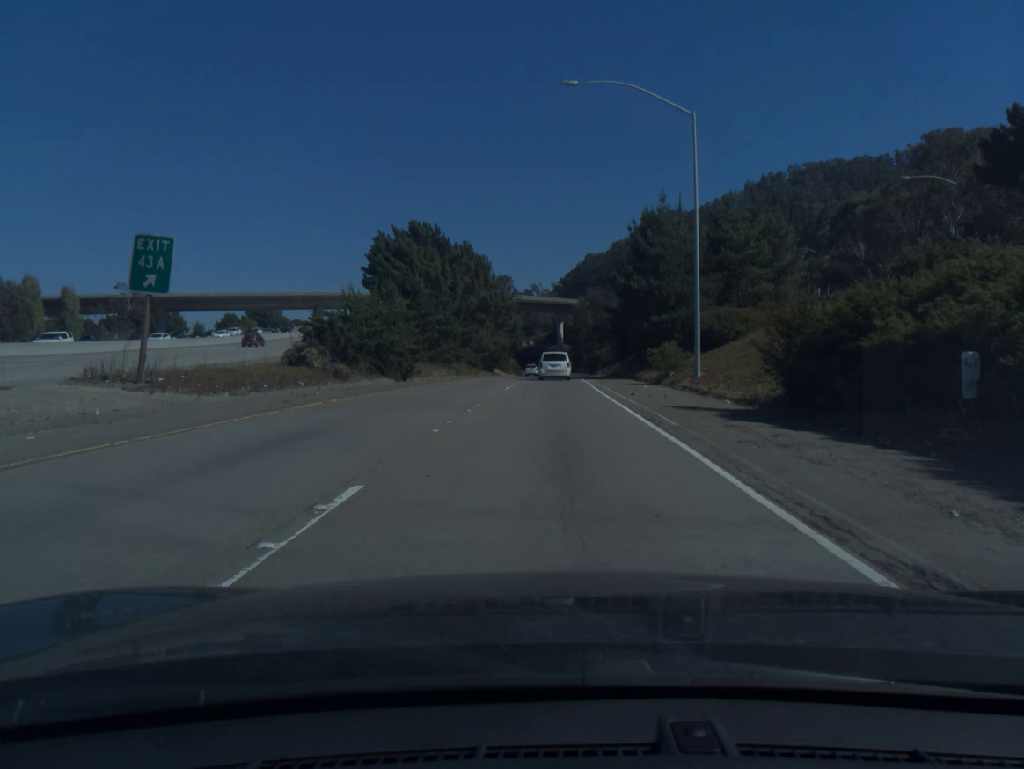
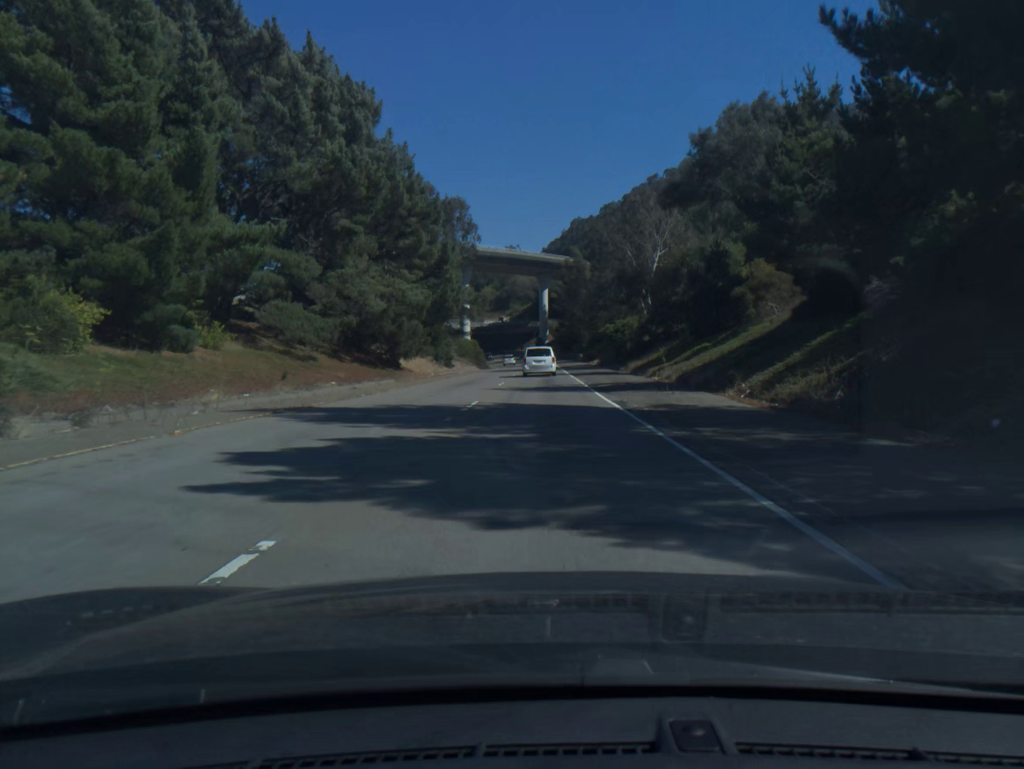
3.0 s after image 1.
(+1.2, +66.6) m; +1°
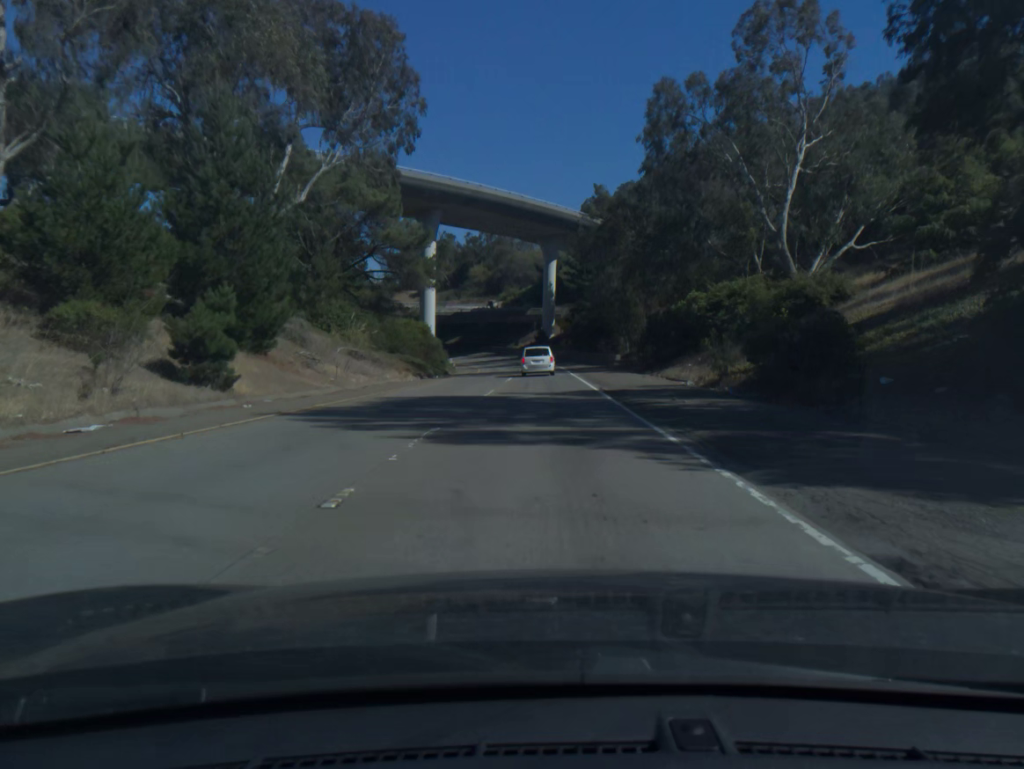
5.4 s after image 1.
(-0.1, +52.6) m; 0°
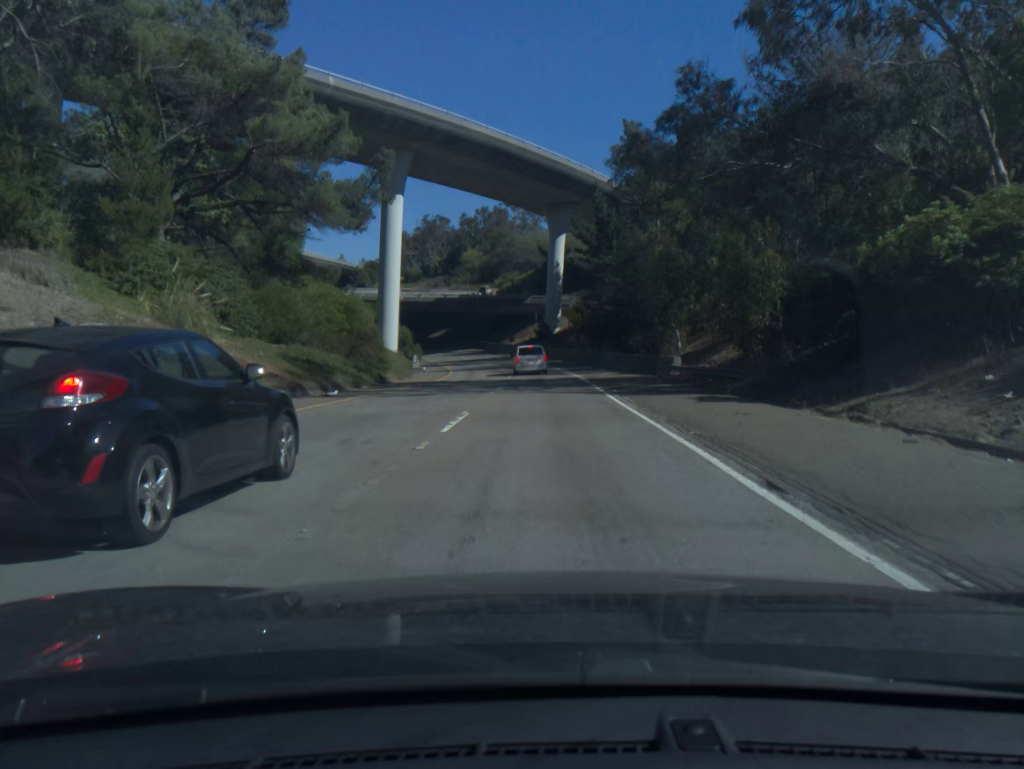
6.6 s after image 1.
(0.0, +26.3) m; 0°
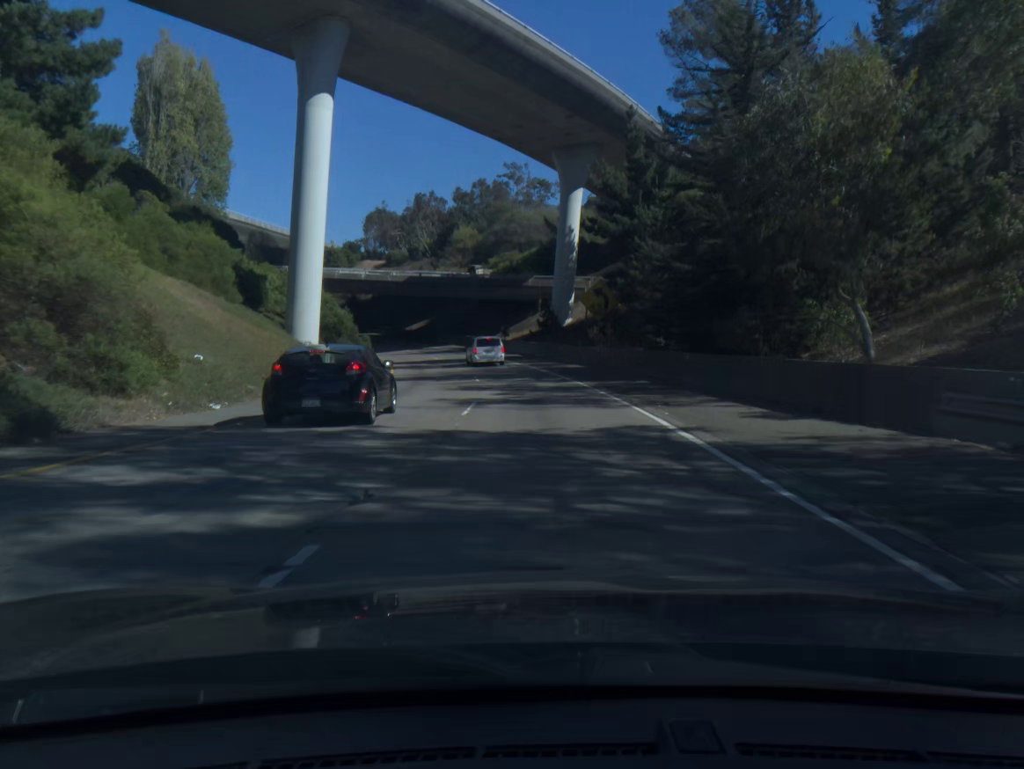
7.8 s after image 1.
(-0.1, +26.4) m; 0°
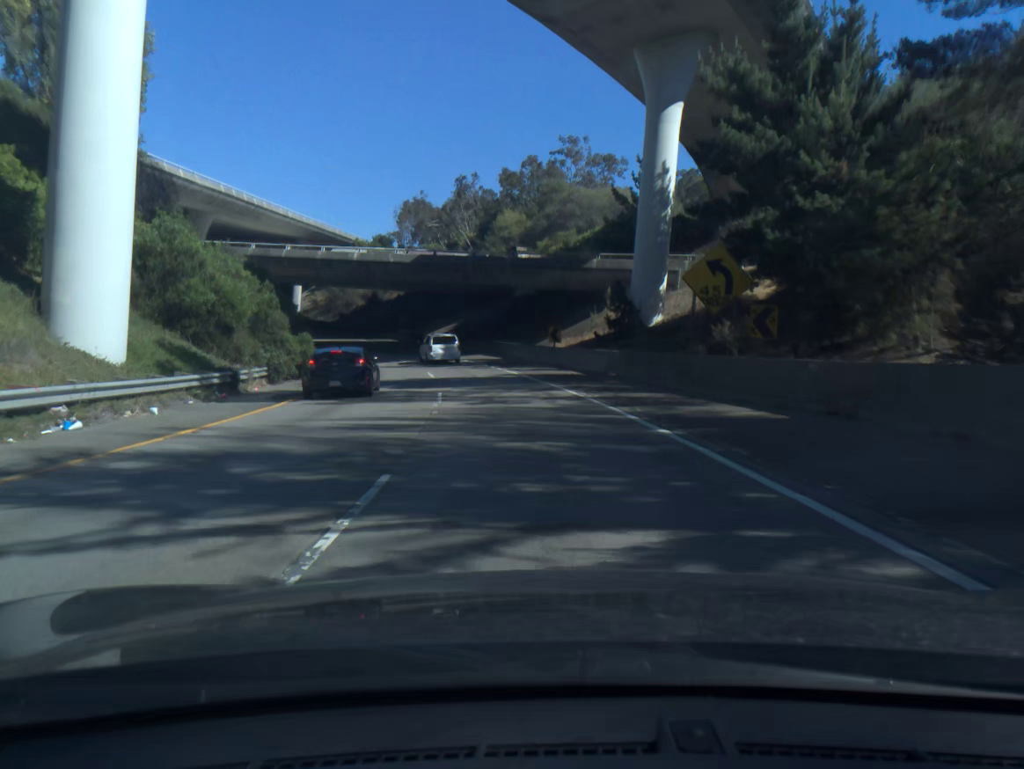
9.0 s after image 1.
(-0.7, +26.5) m; -4°
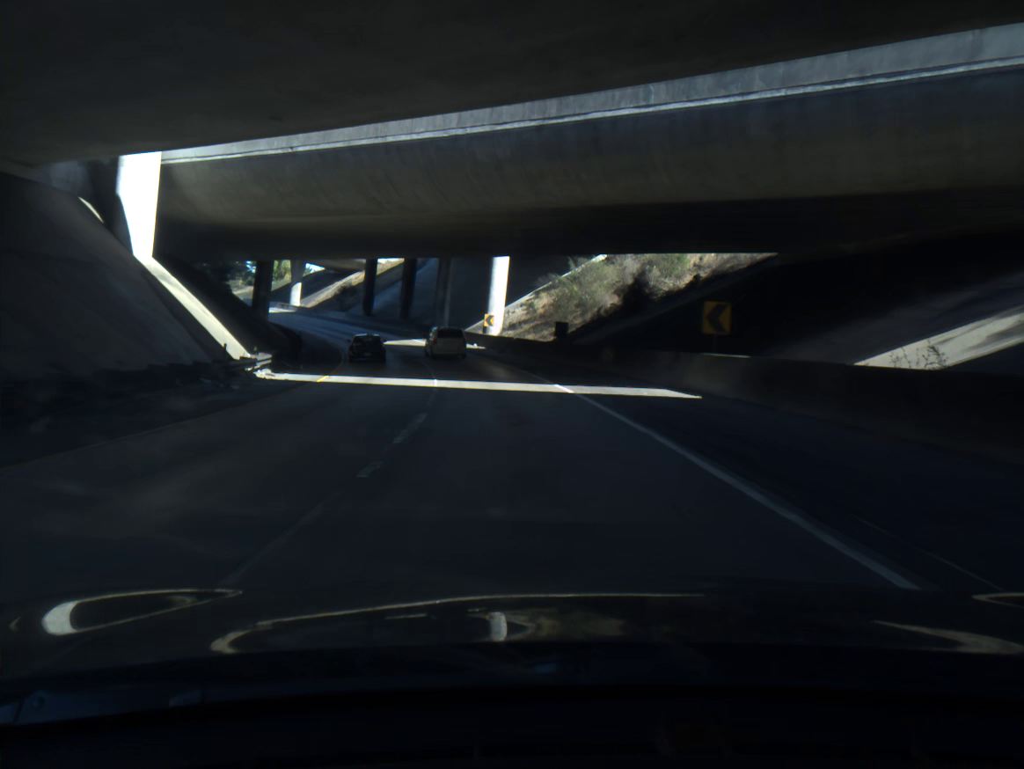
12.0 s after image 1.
(-11.4, +64.6) m; -20°
